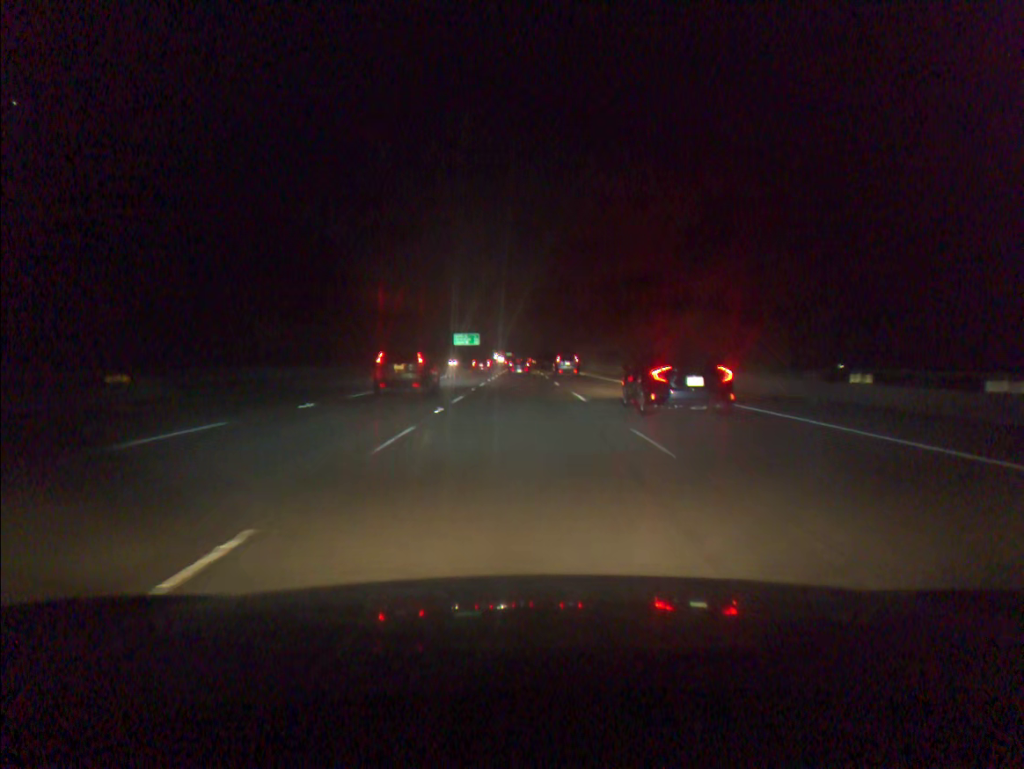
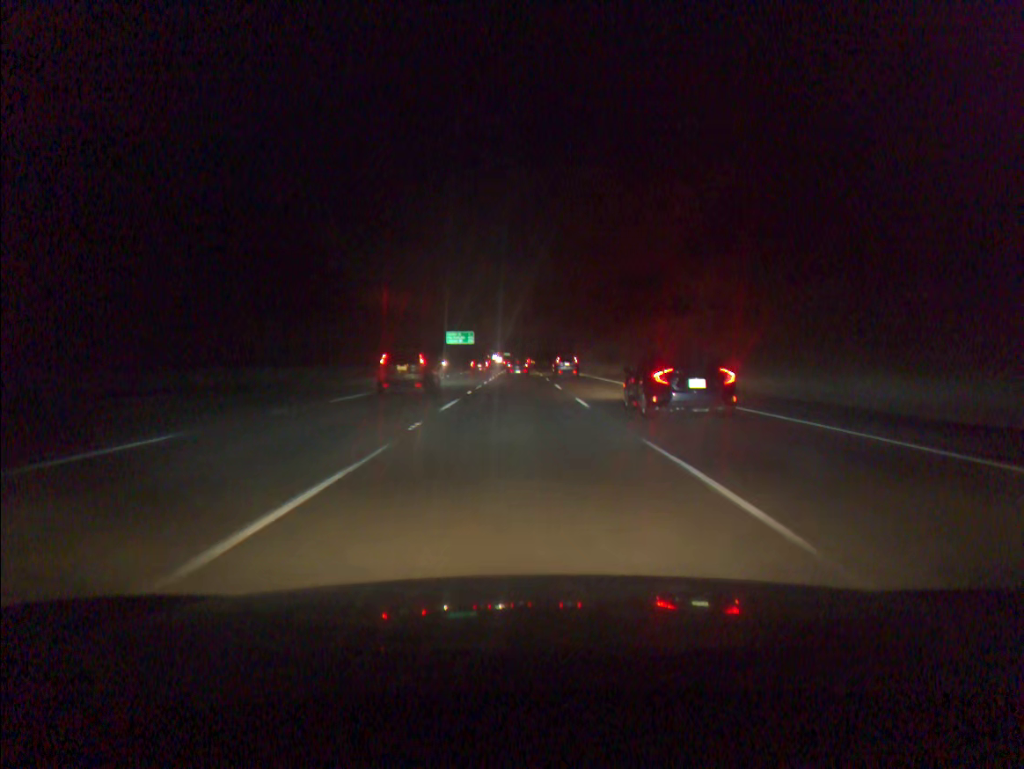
(0.0, +17.0) m; 0°
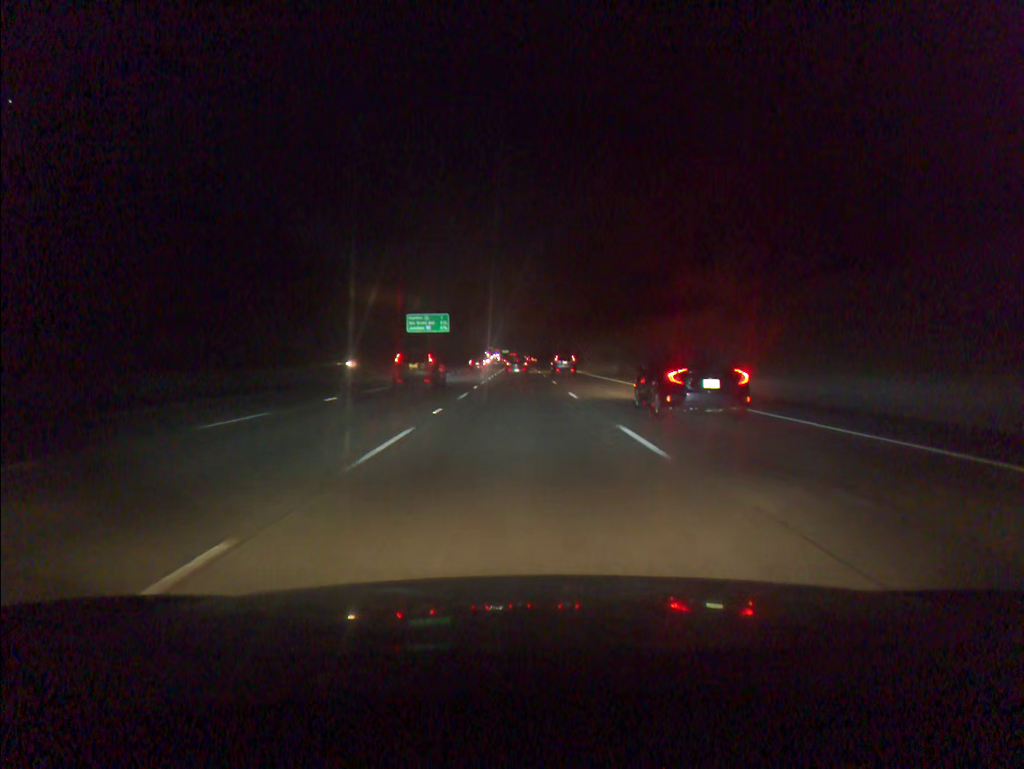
(0.0, +68.0) m; 0°
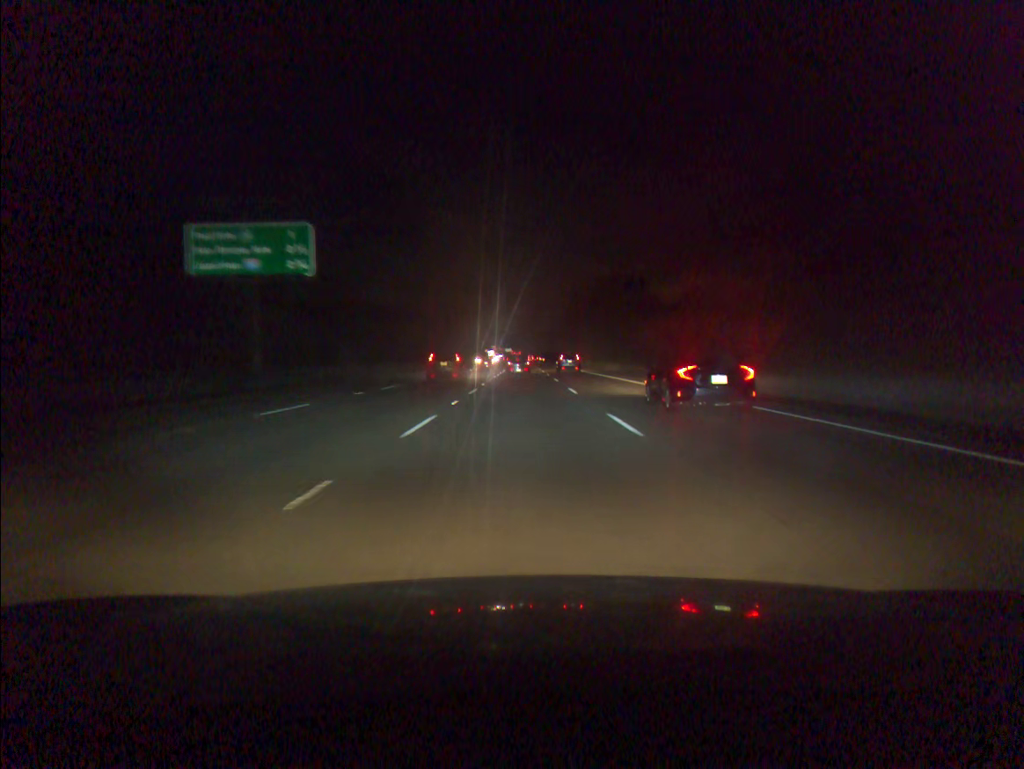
(-0.1, +85.0) m; 0°
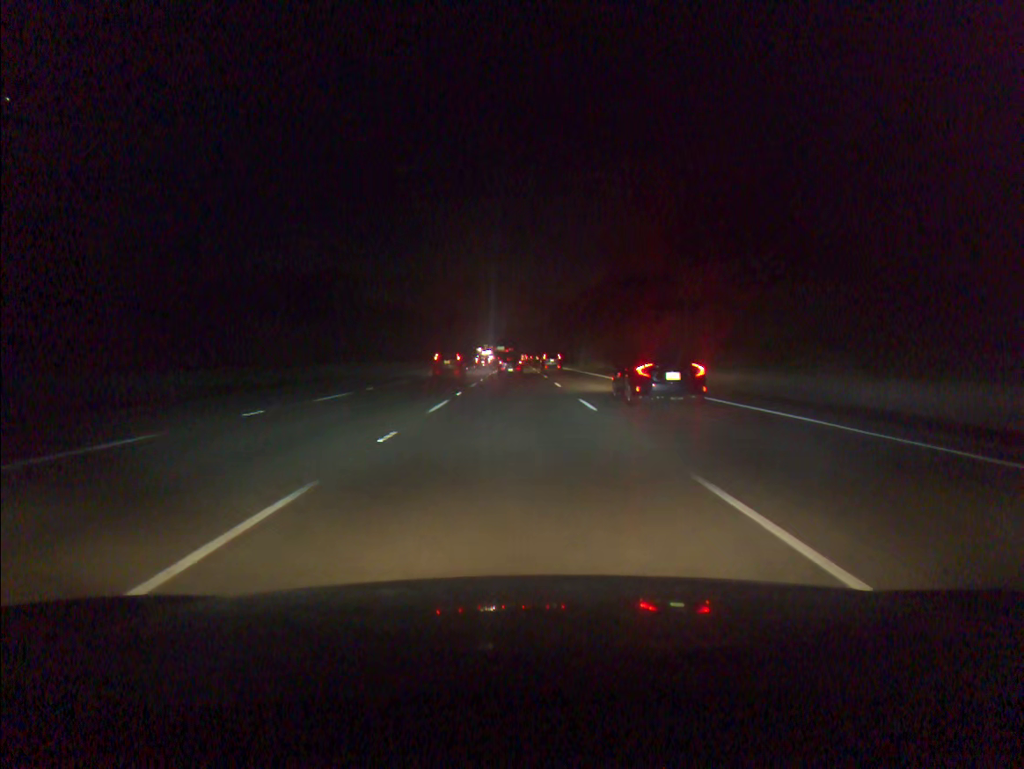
(+0.4, +67.4) m; 0°
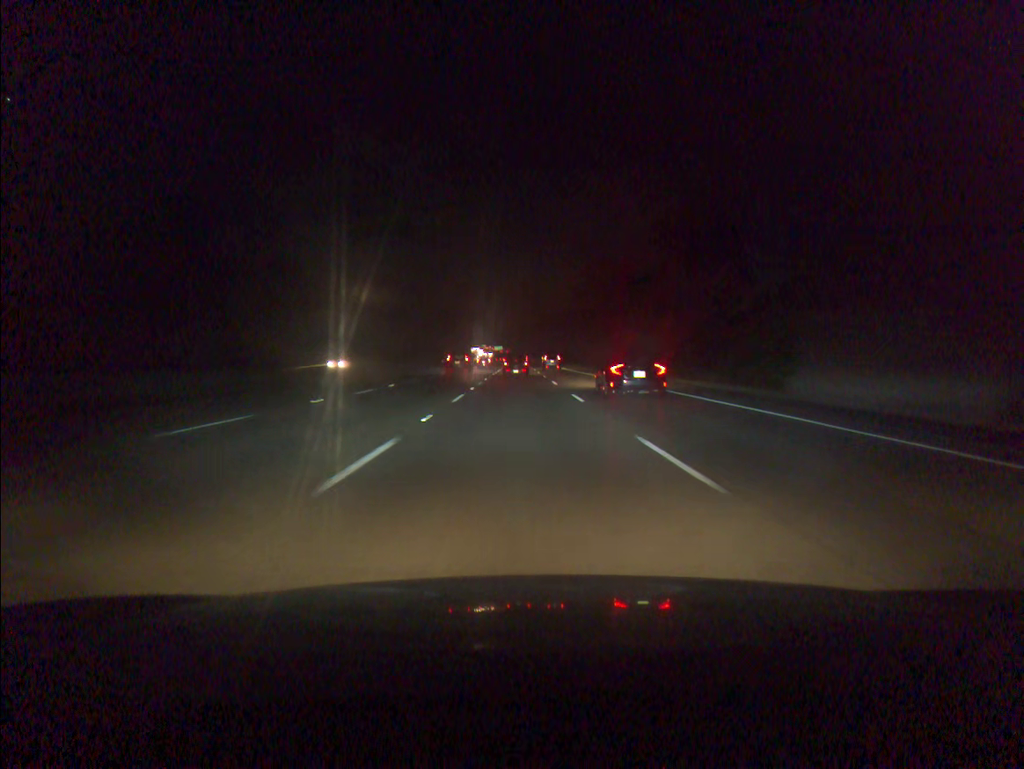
(-0.4, +83.5) m; 0°
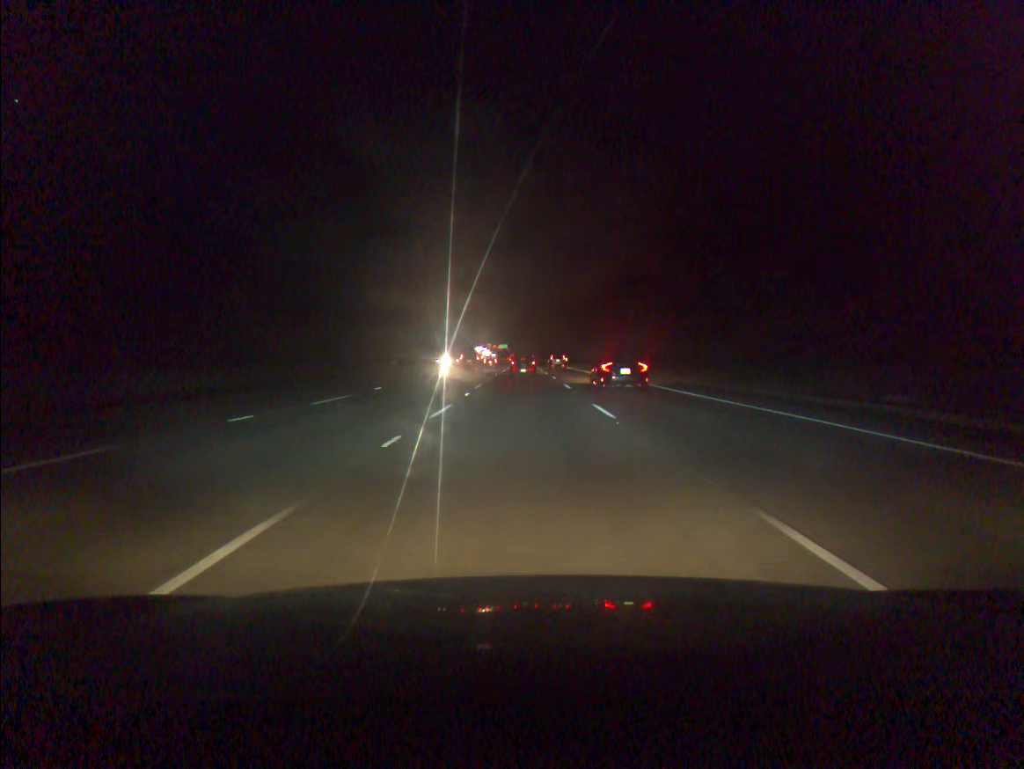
(-0.1, +49.7) m; 0°
